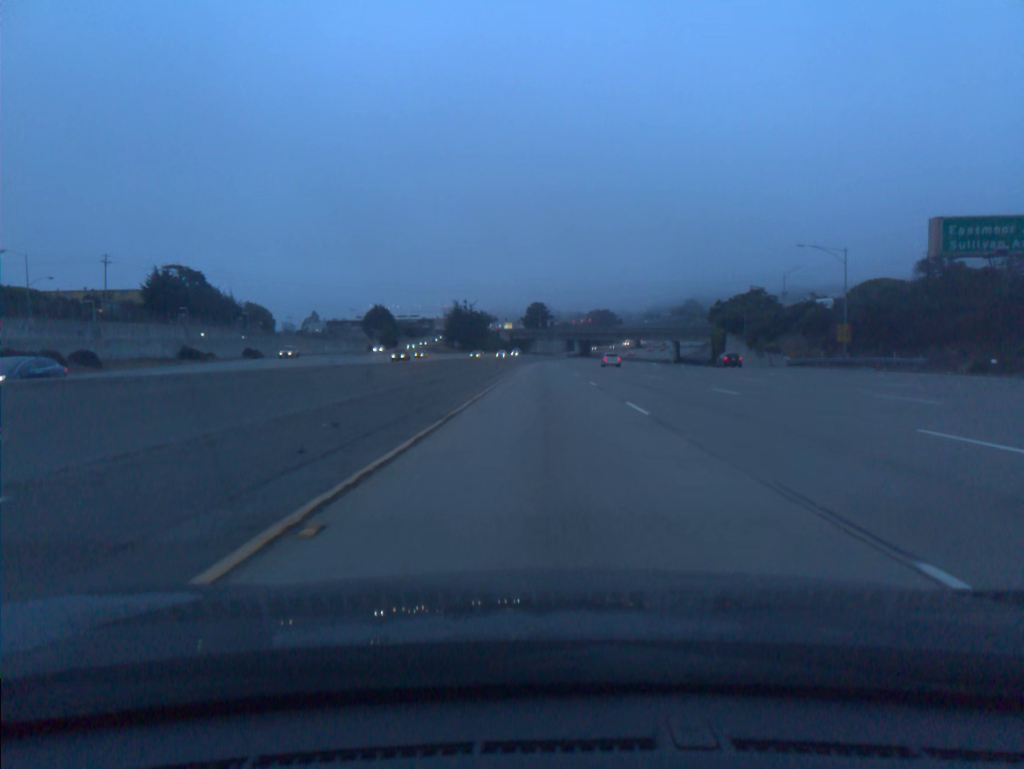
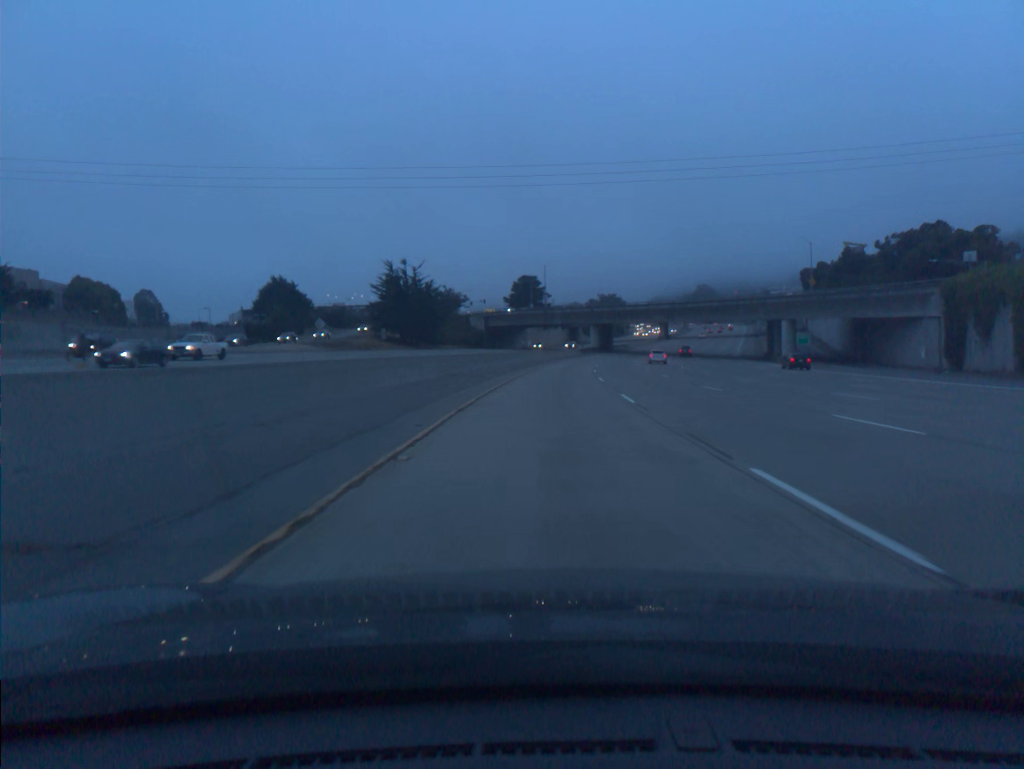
(0.0, +98.8) m; 0°
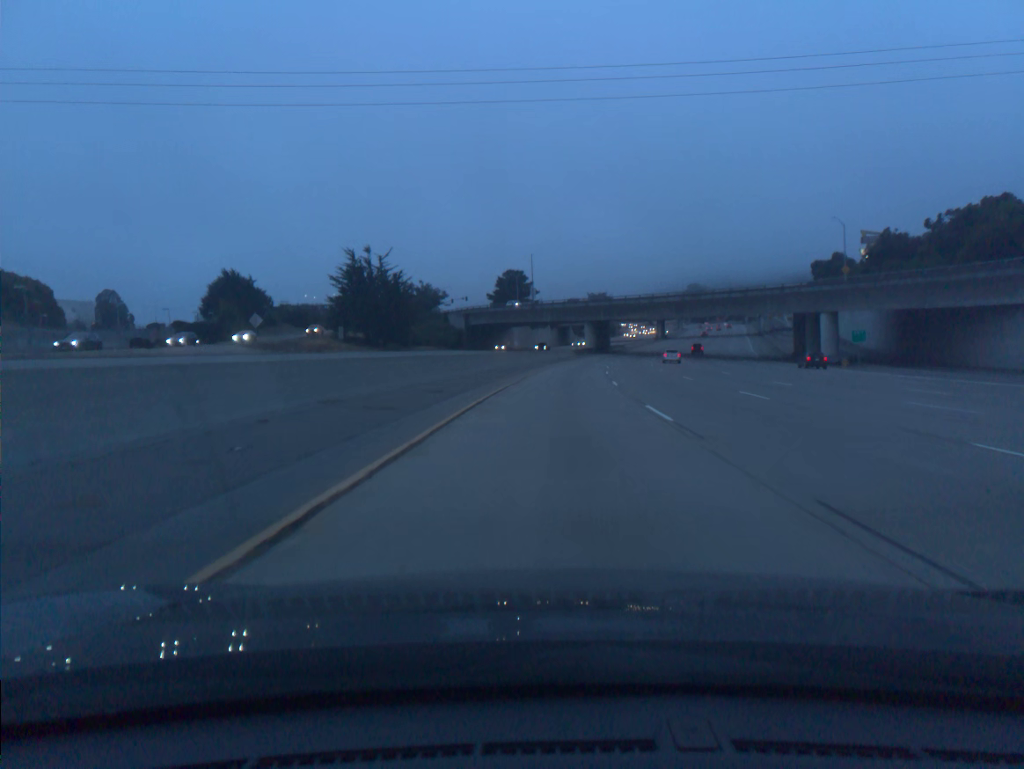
(+0.1, +19.7) m; +1°
